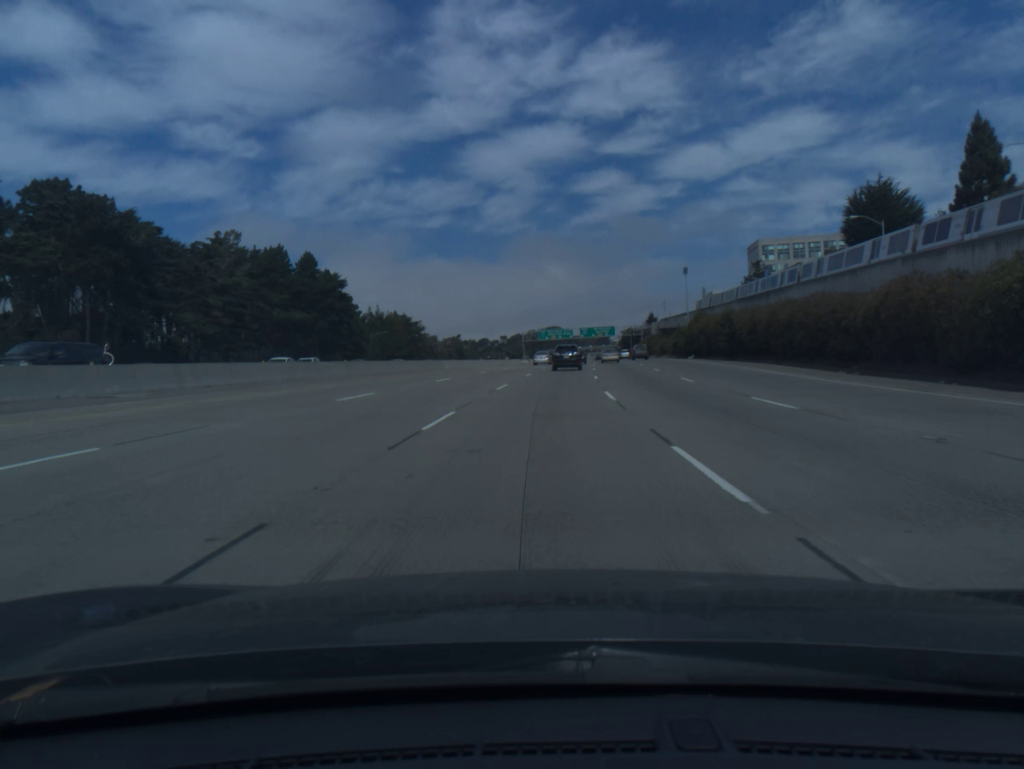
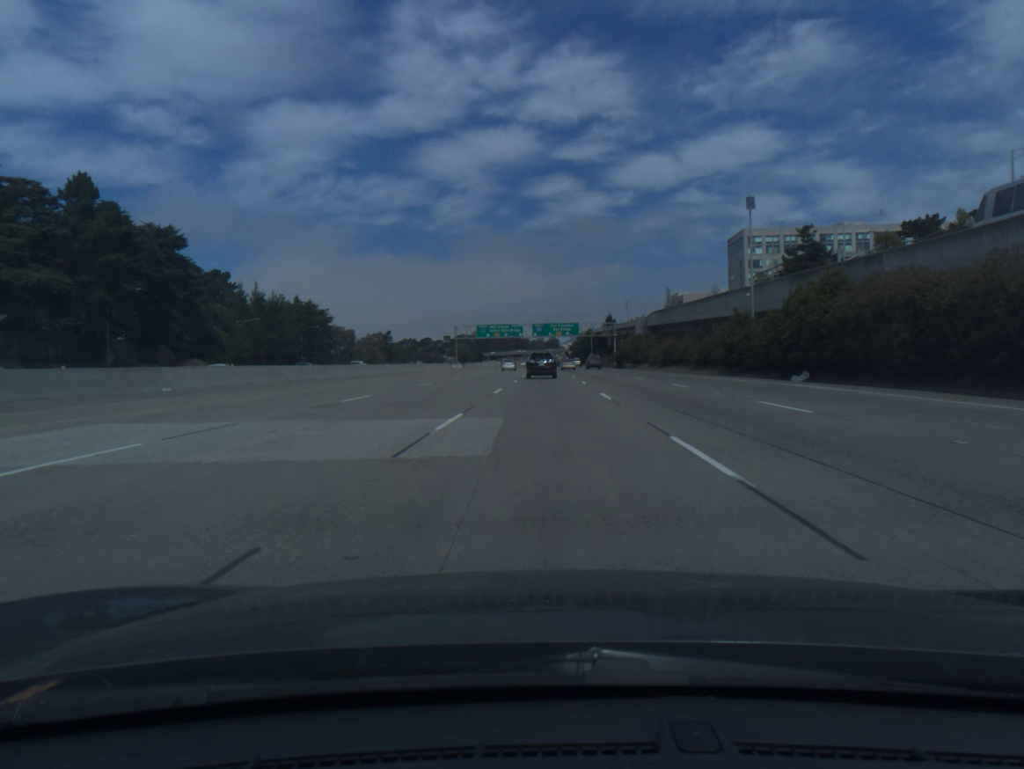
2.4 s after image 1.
(+1.8, +57.1) m; +4°
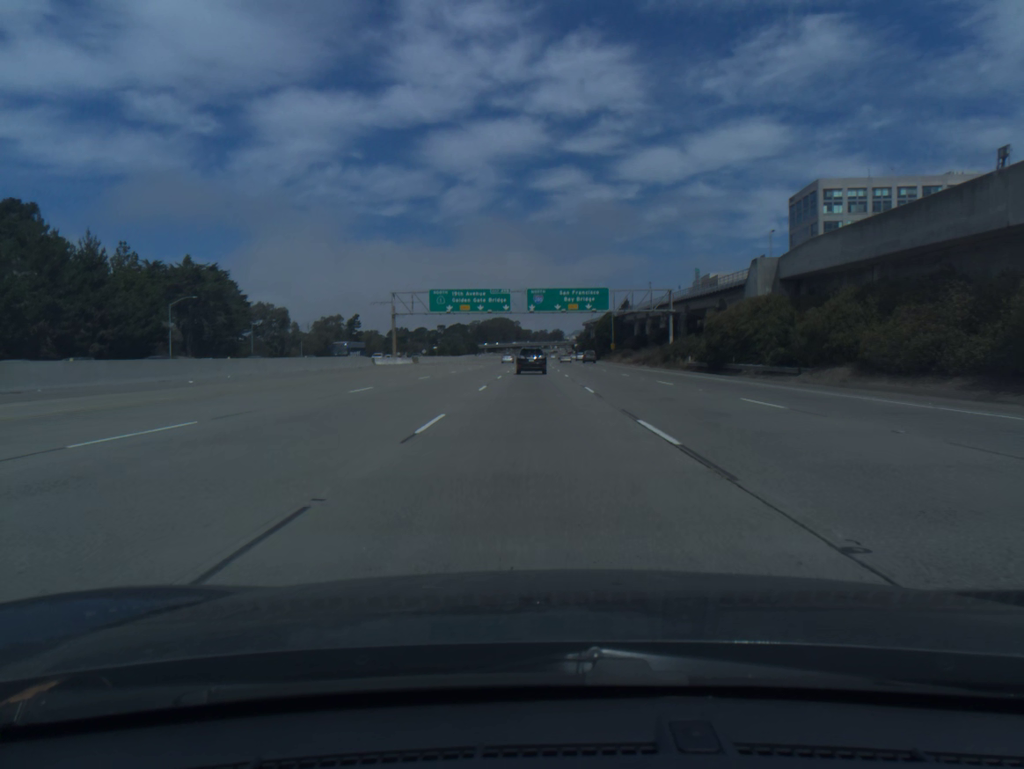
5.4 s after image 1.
(+0.4, +70.0) m; 0°
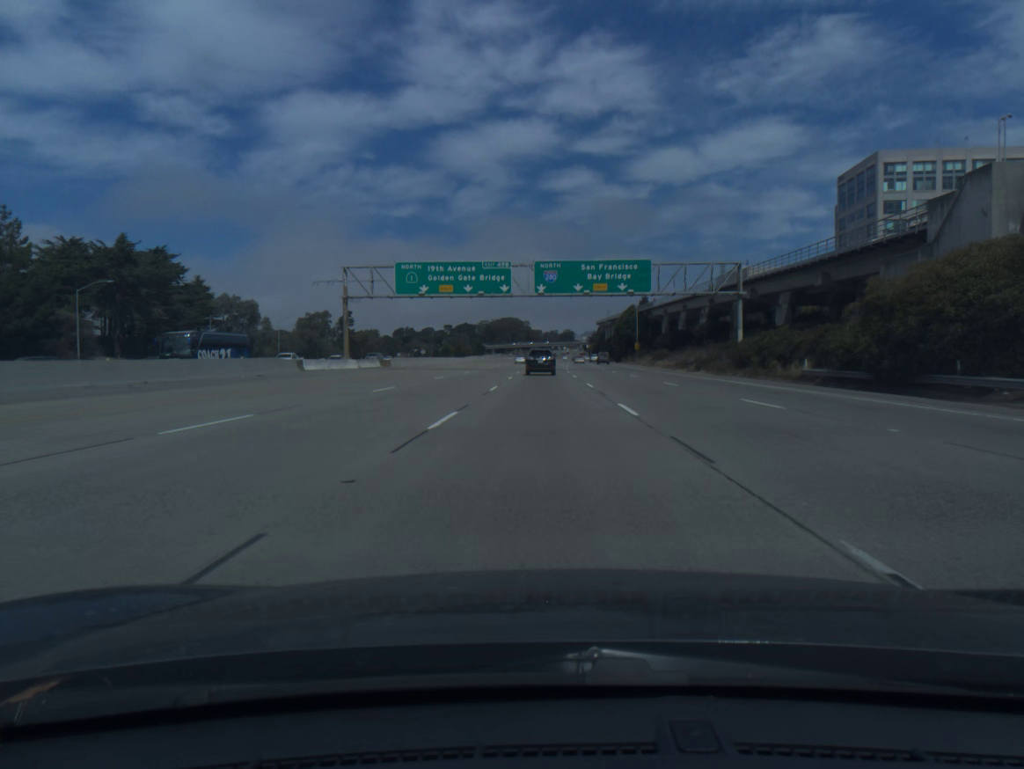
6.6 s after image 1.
(-0.2, +27.7) m; -1°
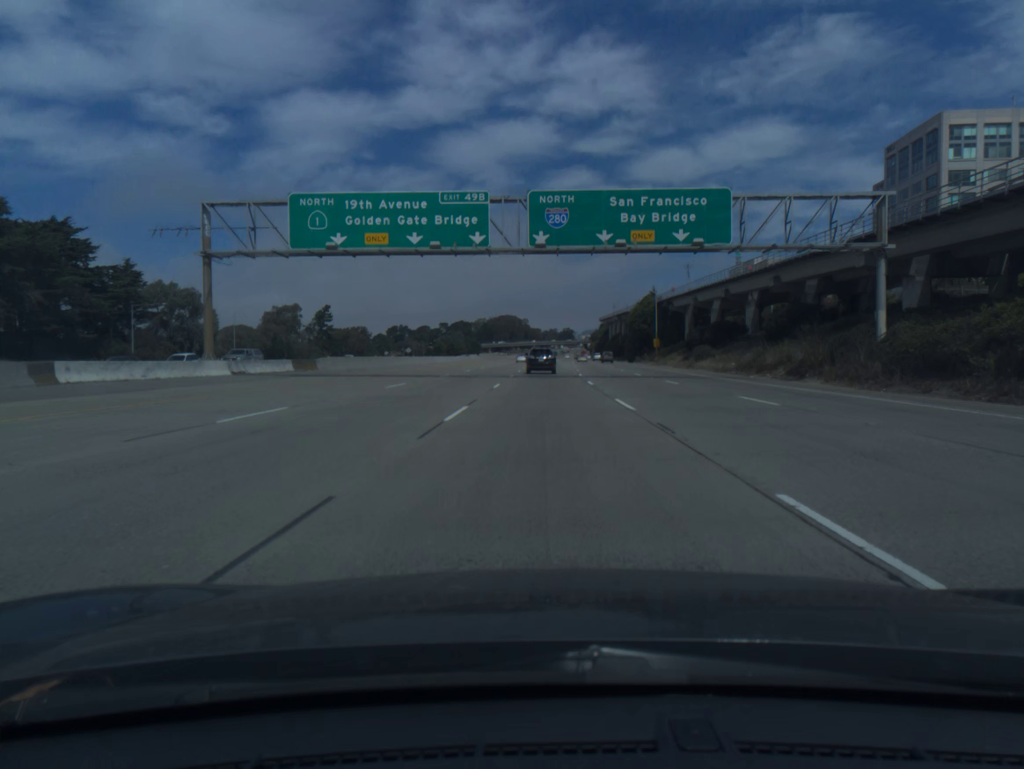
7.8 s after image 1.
(0.0, +27.7) m; 0°
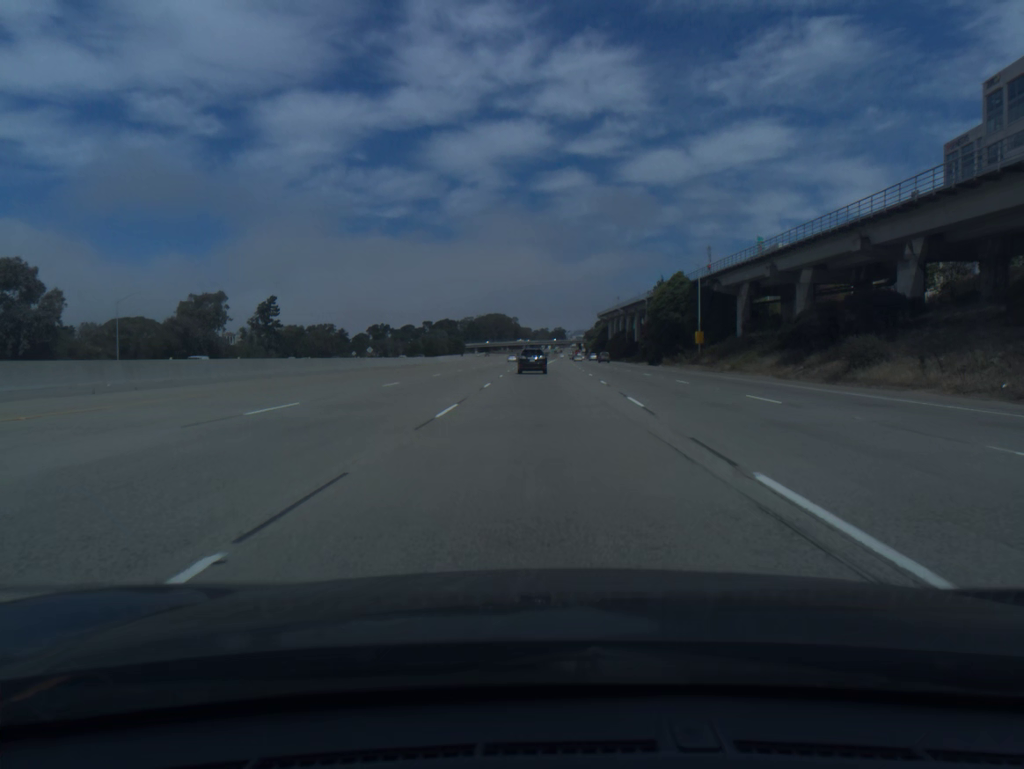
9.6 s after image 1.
(+0.2, +41.6) m; +1°
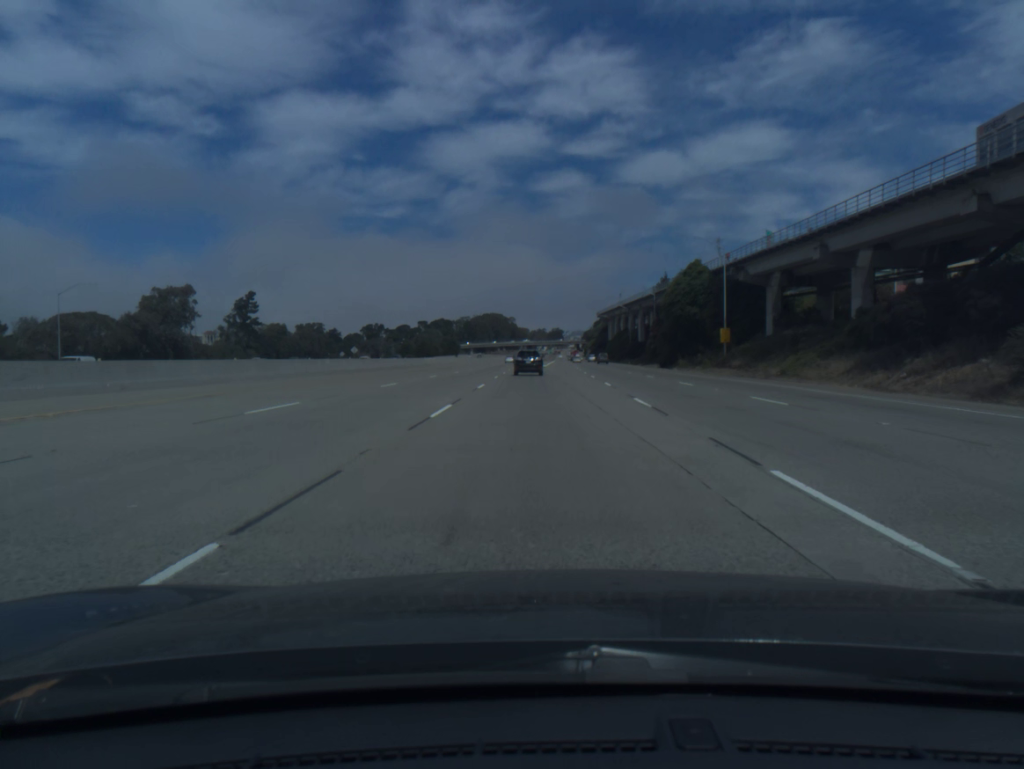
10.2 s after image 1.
(0.0, +13.9) m; 0°
